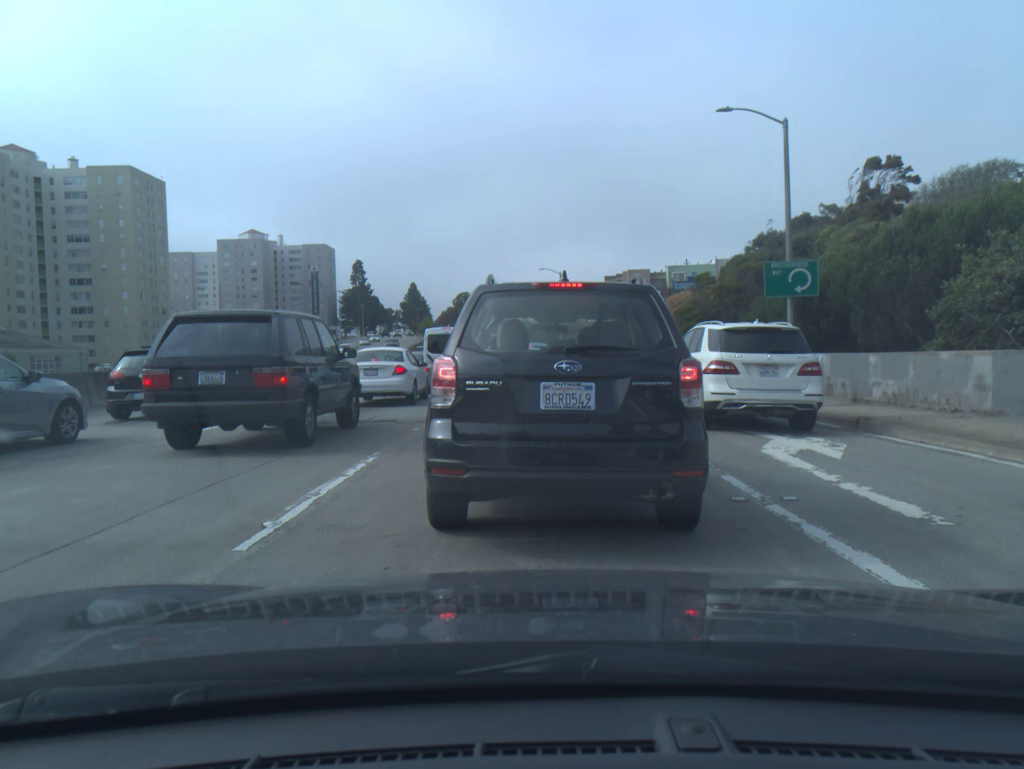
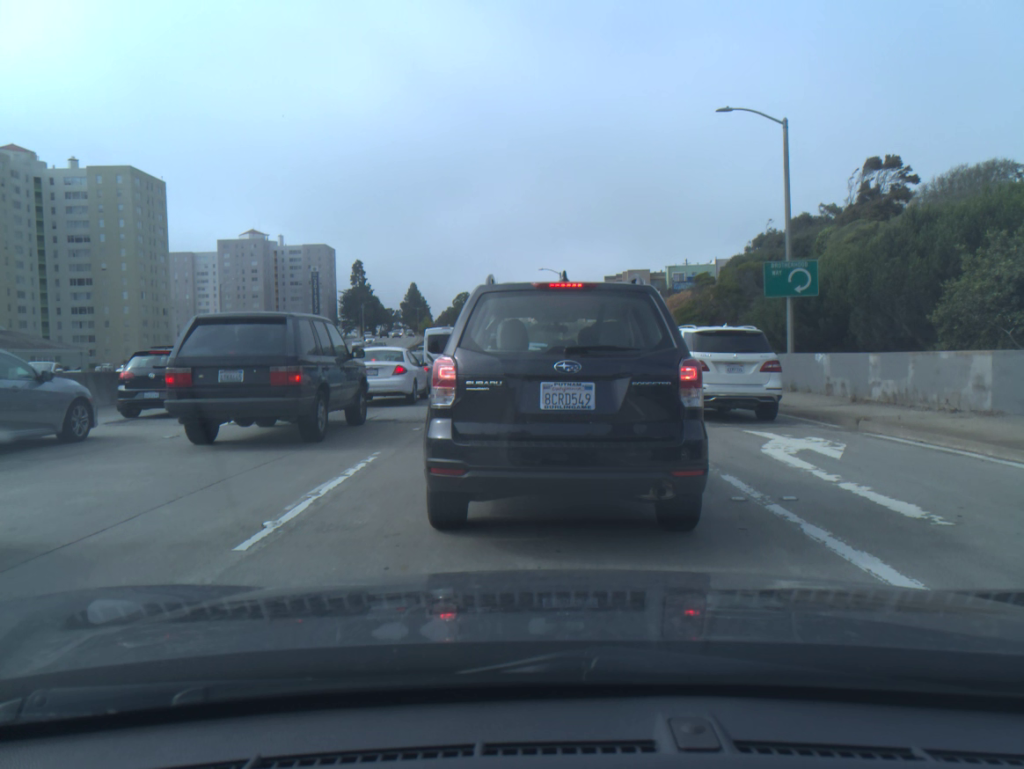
(0.0, 0.0) m; 0°
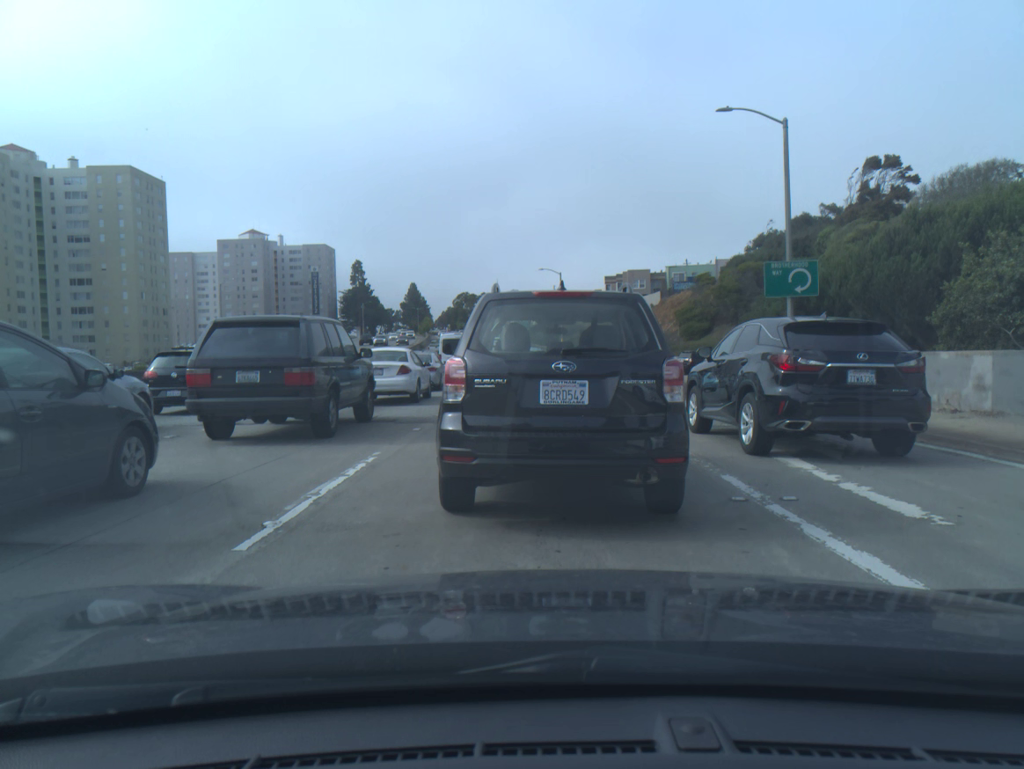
(0.0, 0.0) m; 0°
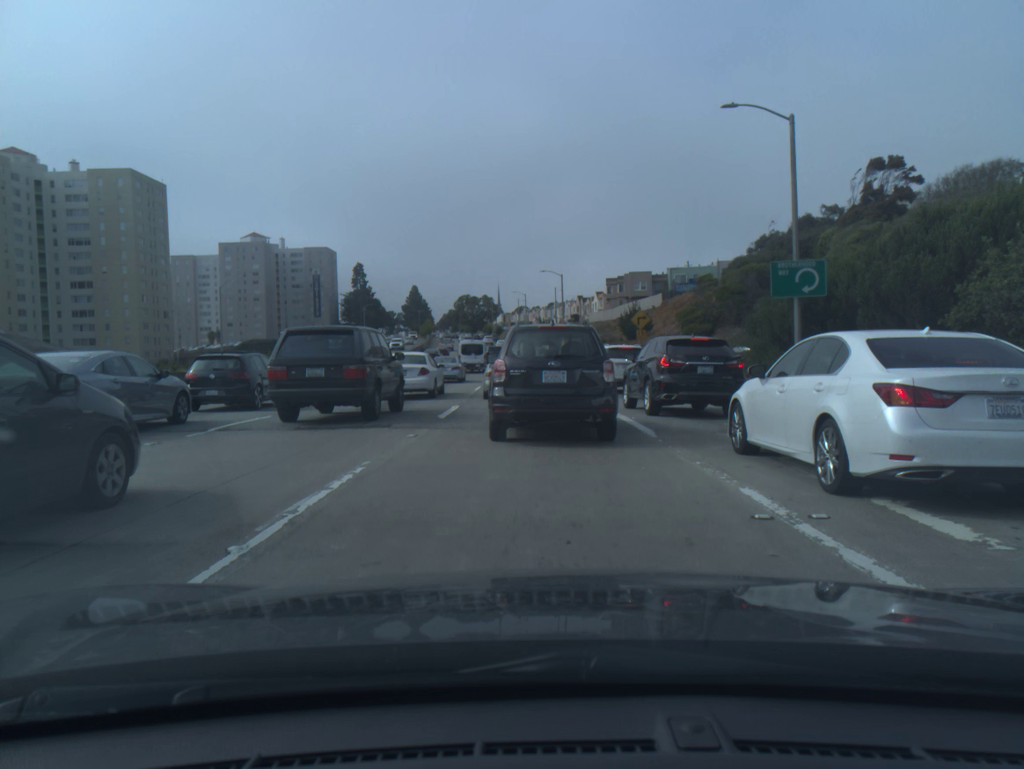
(0.0, +0.6) m; 0°
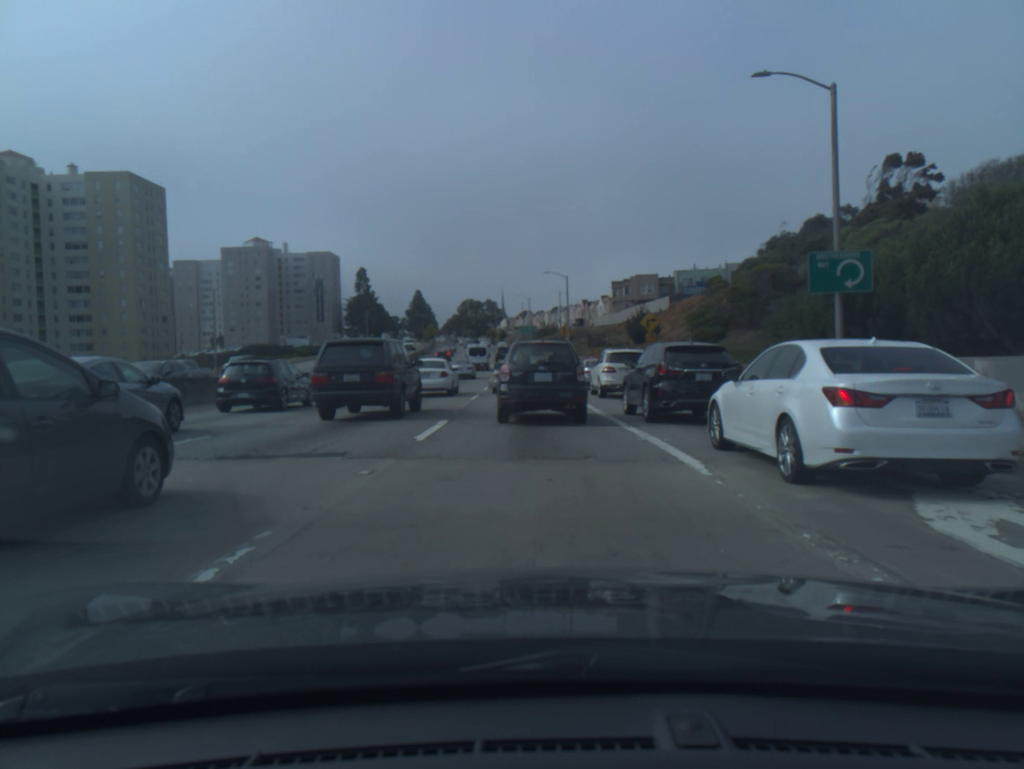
(0.0, +3.3) m; 0°
